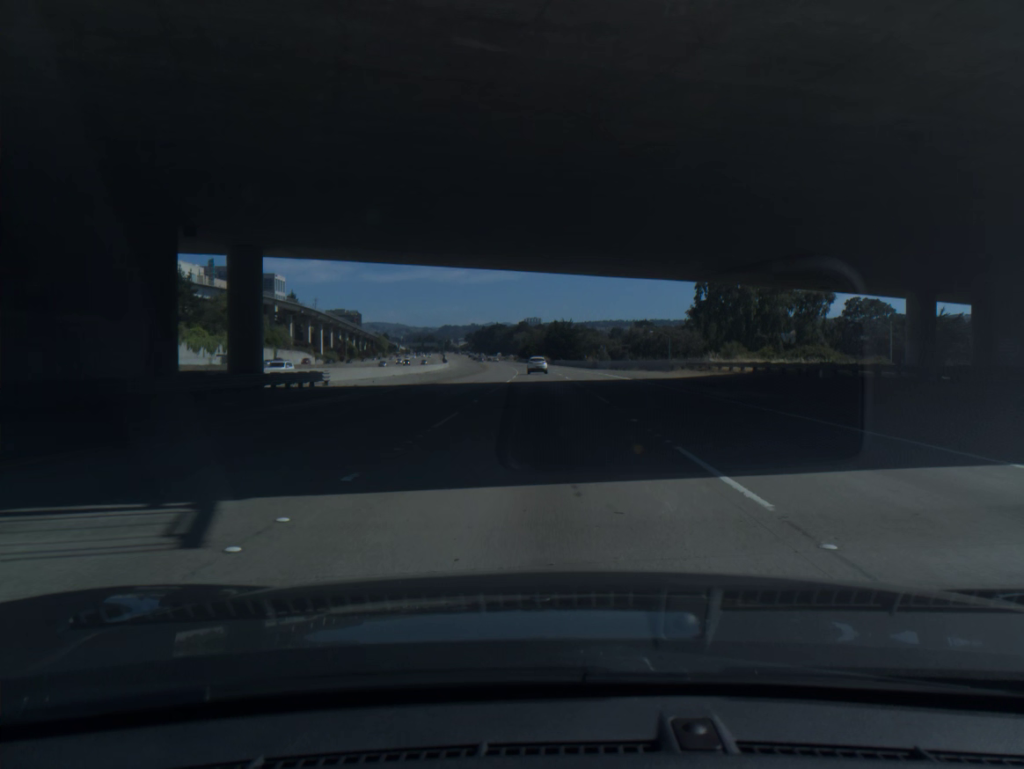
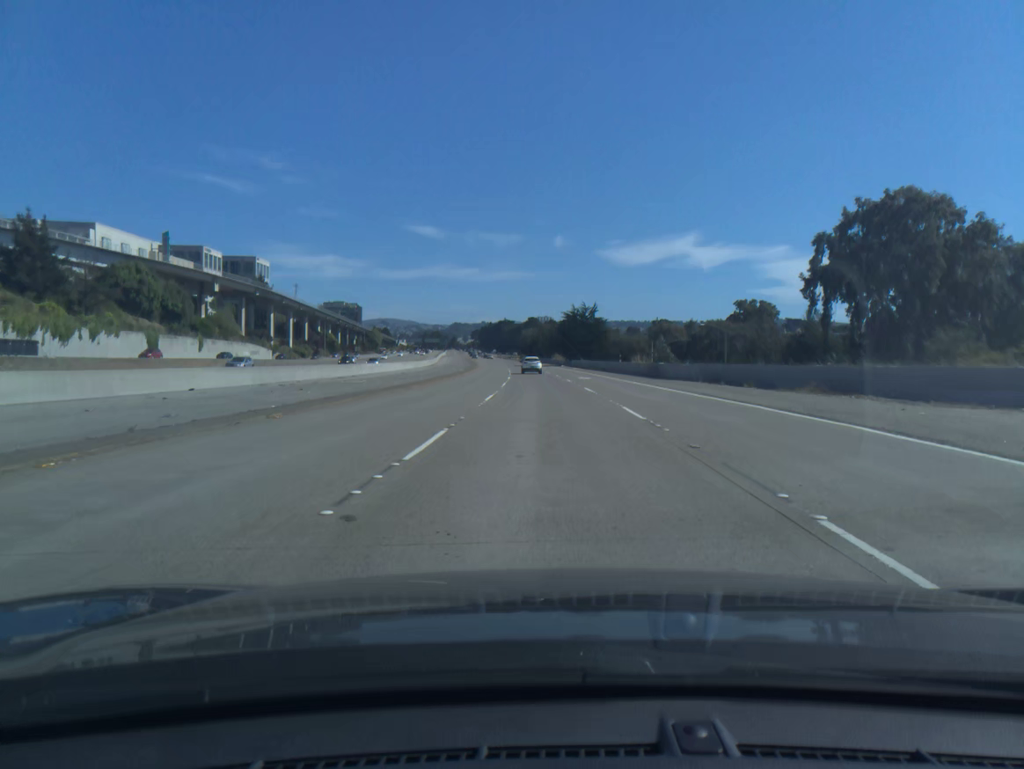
(-0.2, +48.0) m; -1°
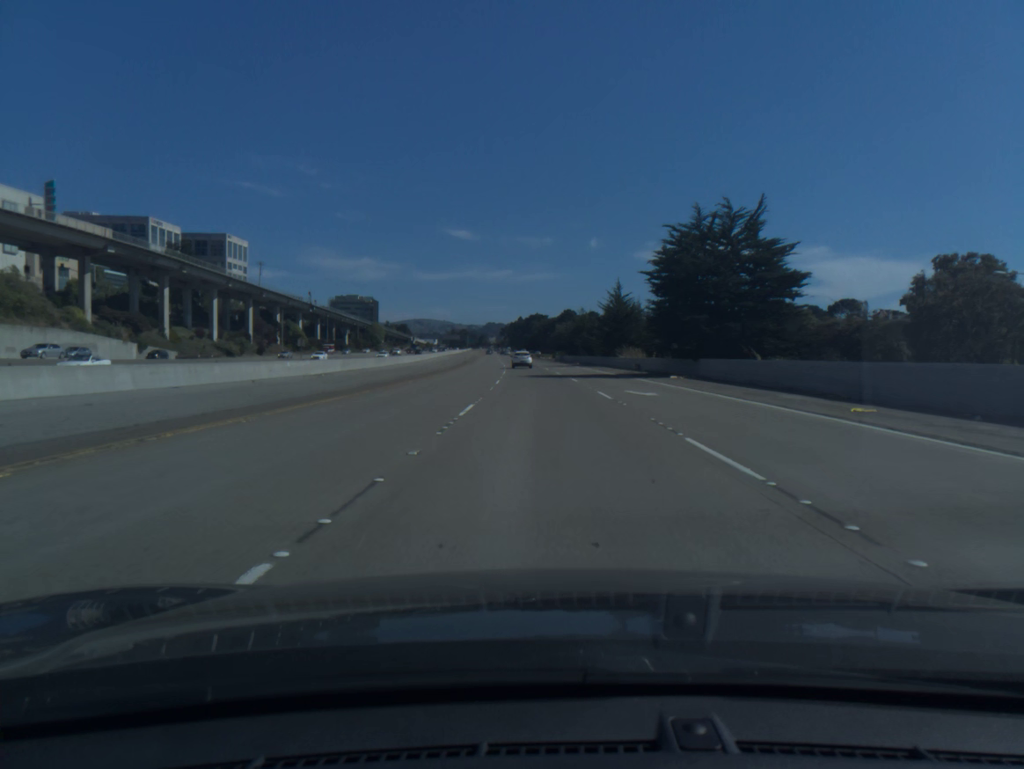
(-1.8, +81.1) m; -3°
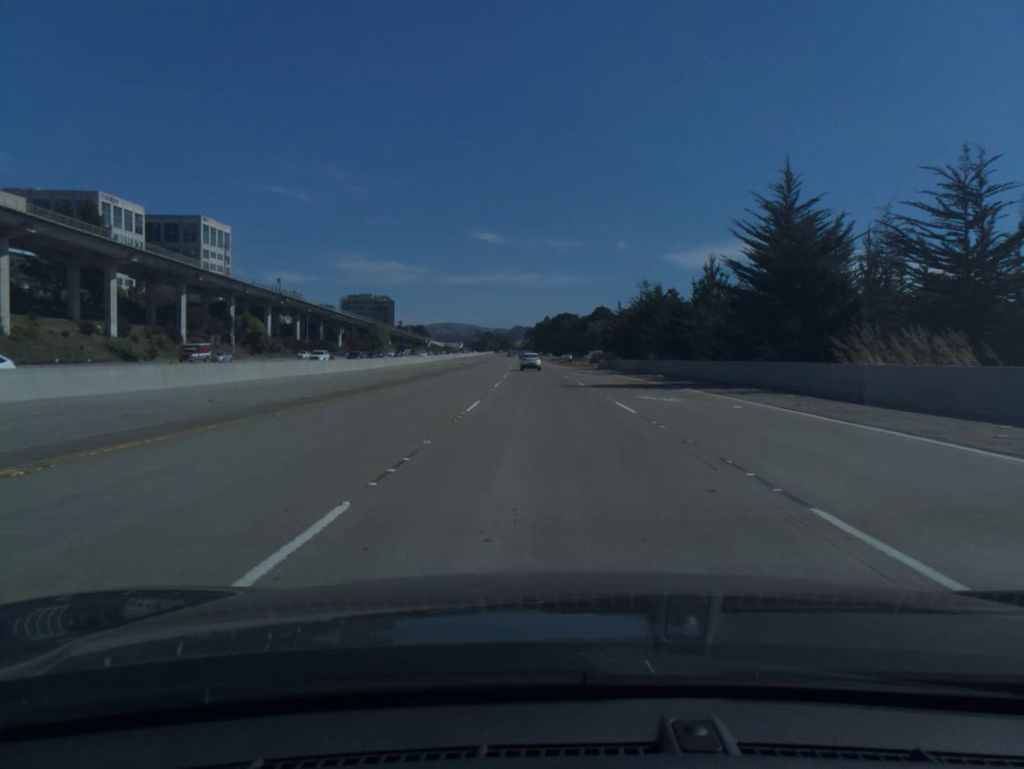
(-0.8, +49.1) m; -2°
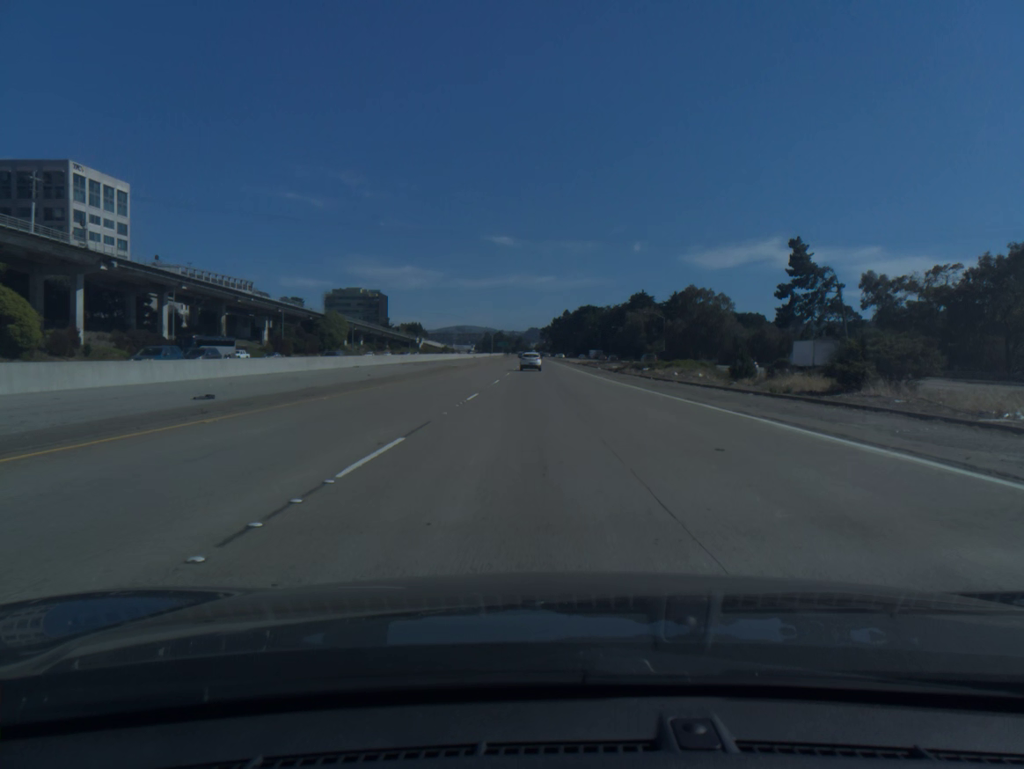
(-1.2, +81.9) m; -1°
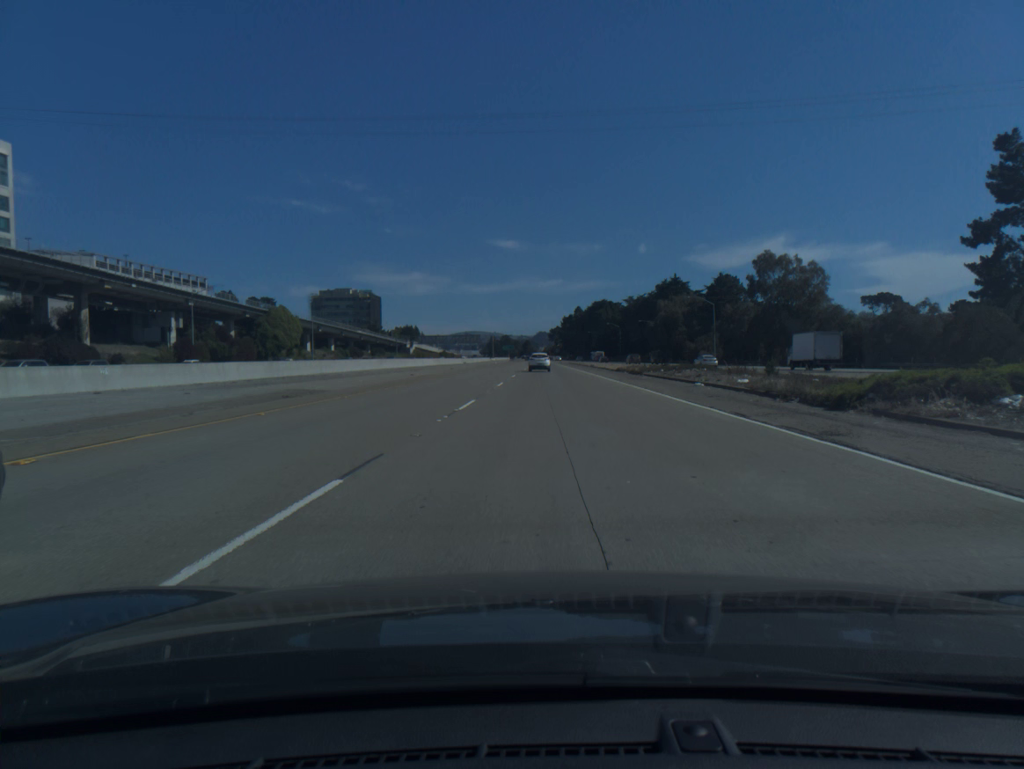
(-0.3, +49.0) m; -1°
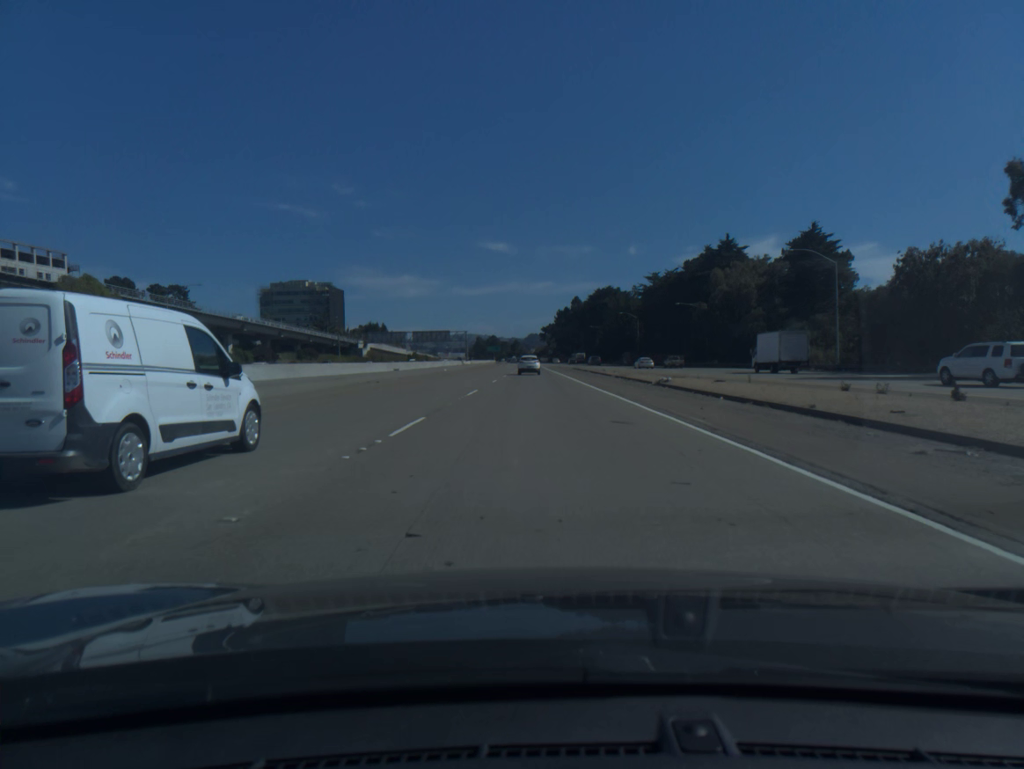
(+0.5, +65.0) m; +1°
